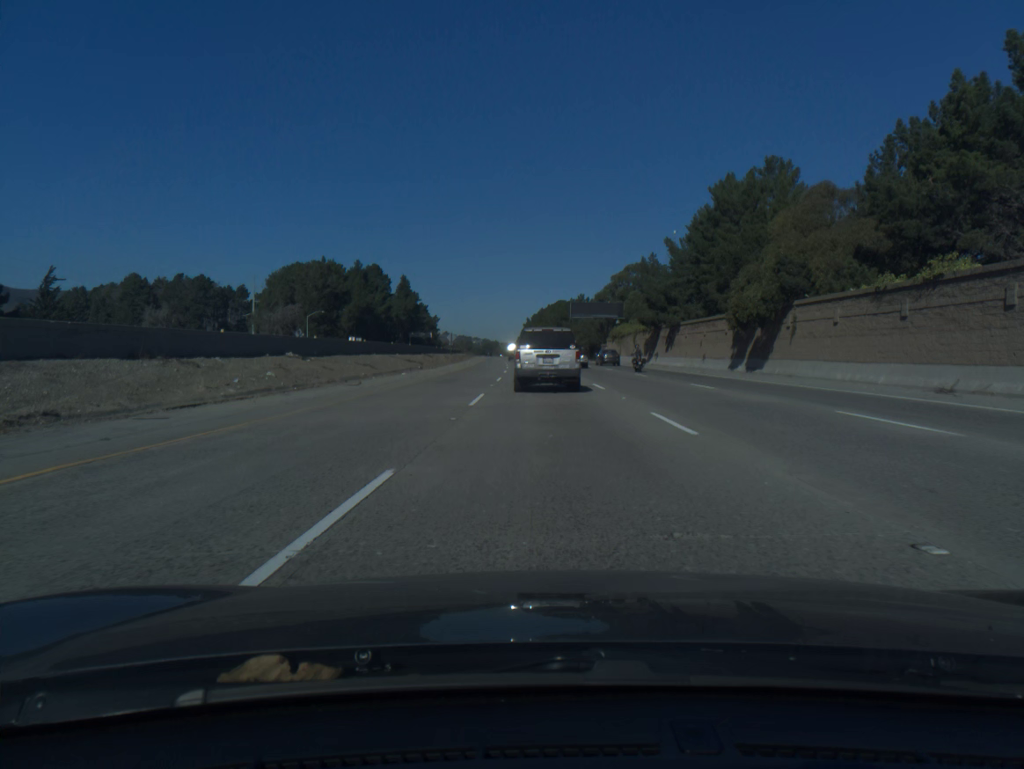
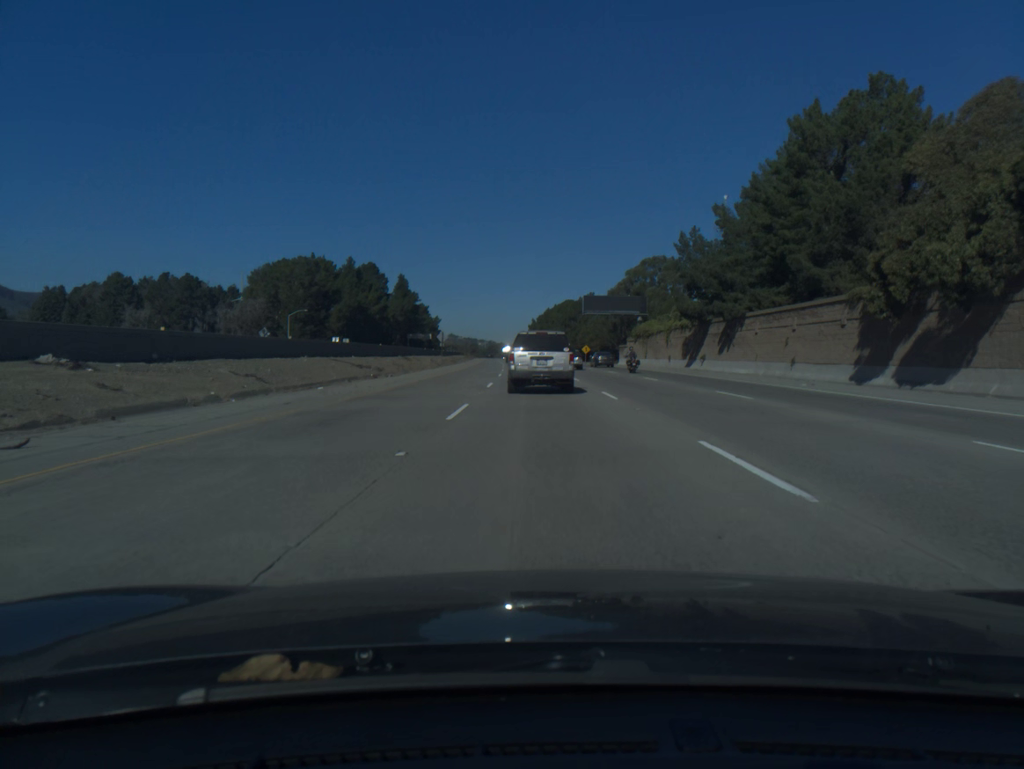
(-0.1, +19.4) m; 0°
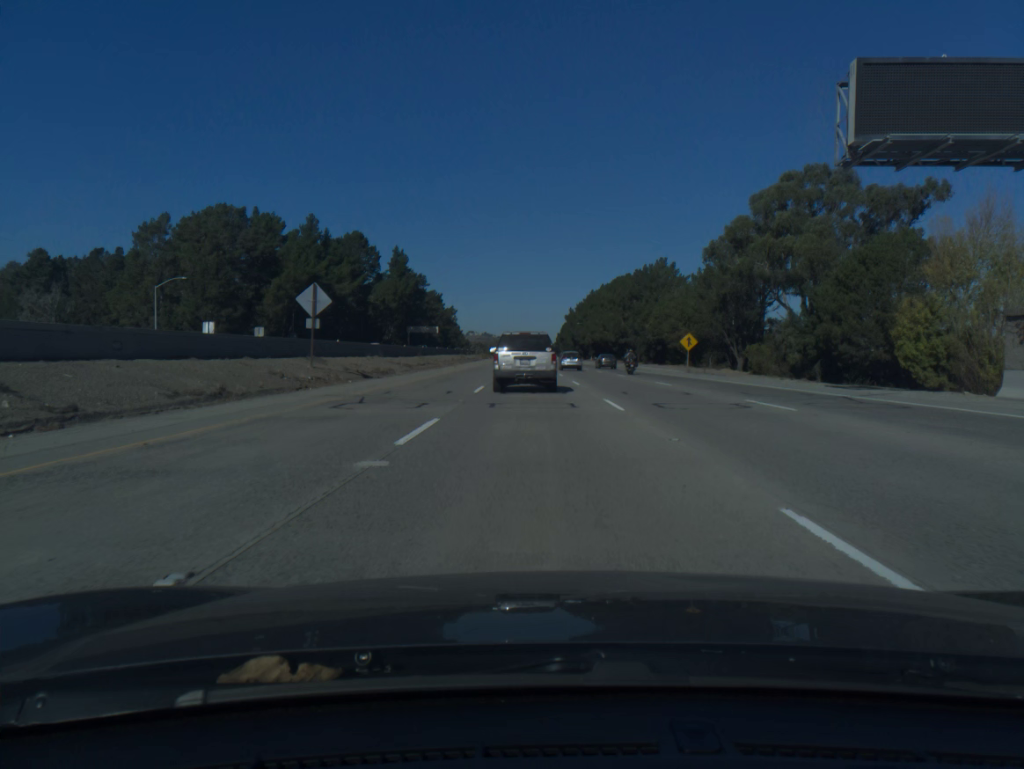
(-1.7, +77.1) m; -3°
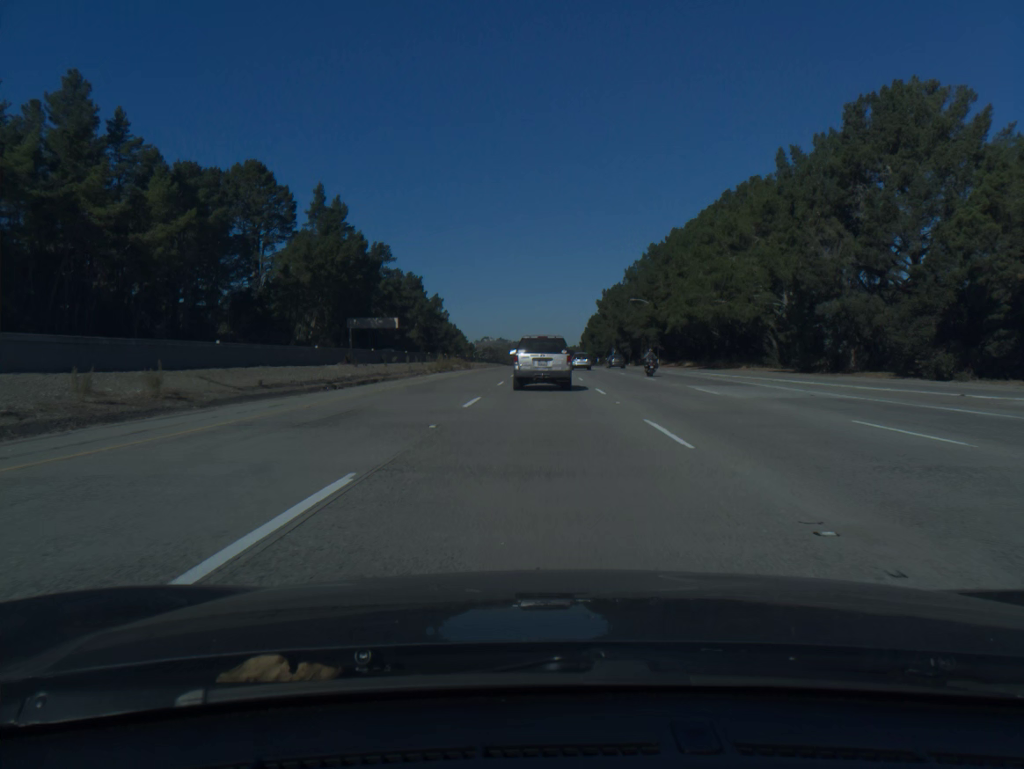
(-1.4, +94.5) m; -1°
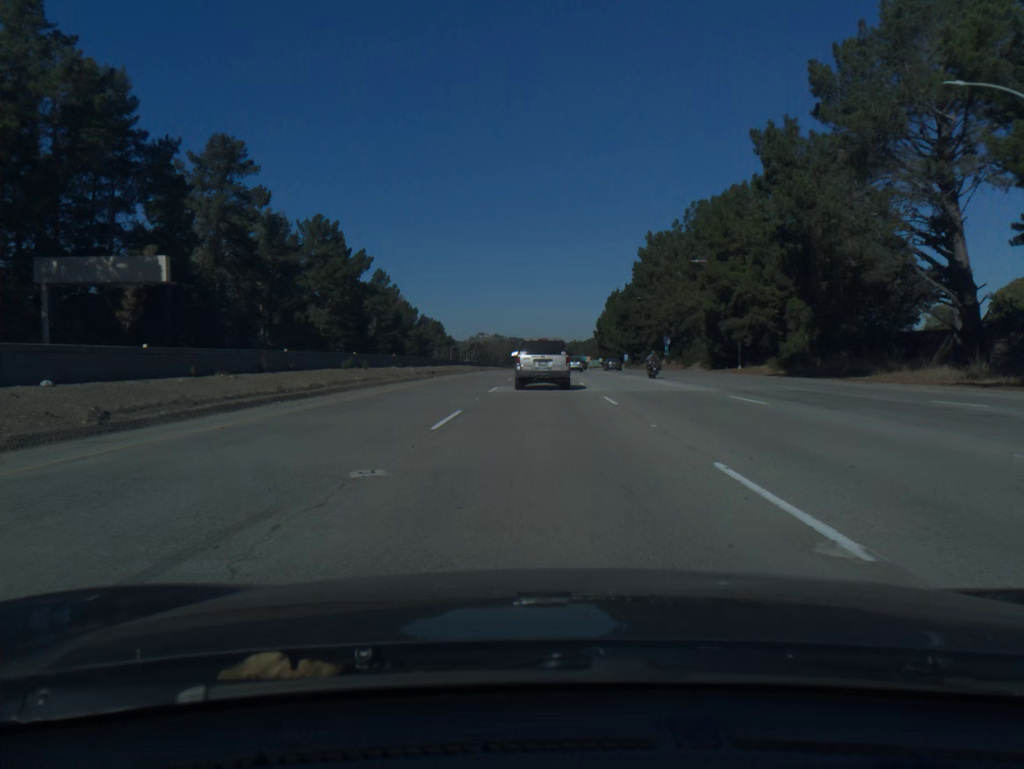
(+0.1, +93.1) m; 0°
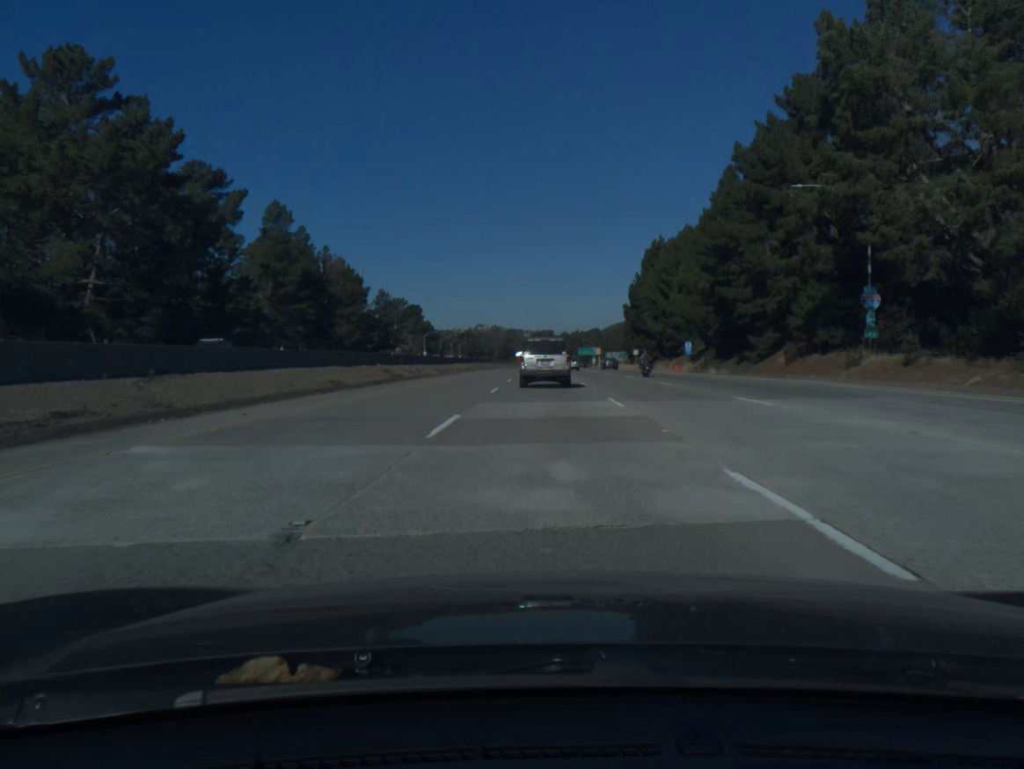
(-0.2, +73.8) m; 0°
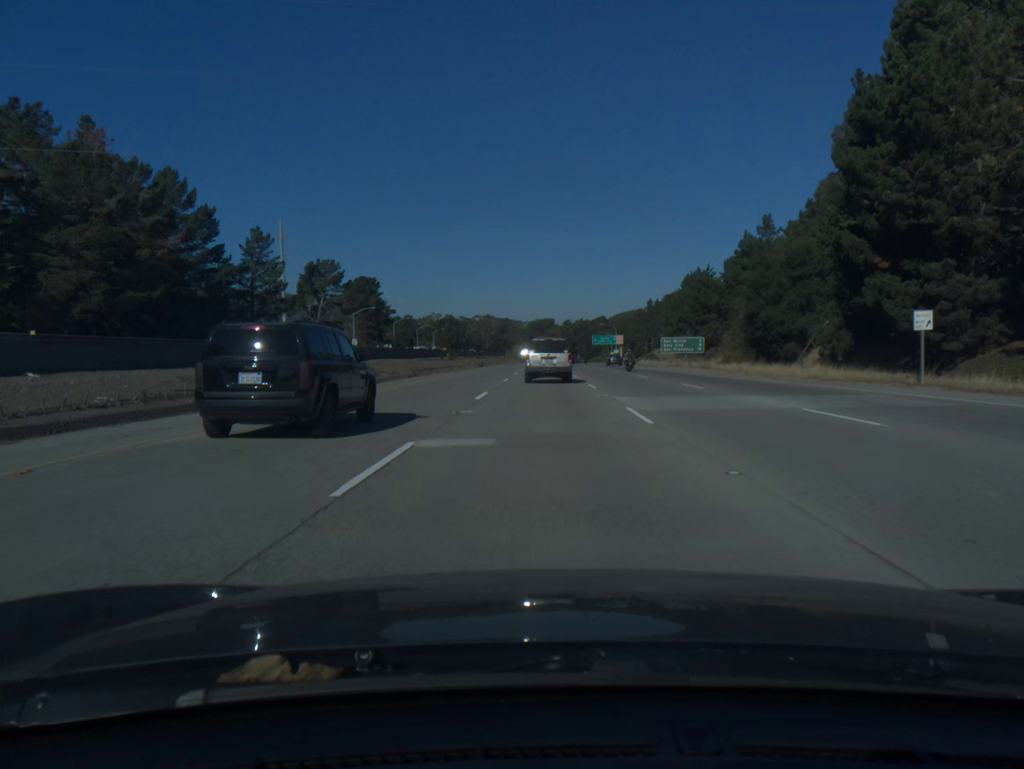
(-0.1, +93.0) m; 0°
